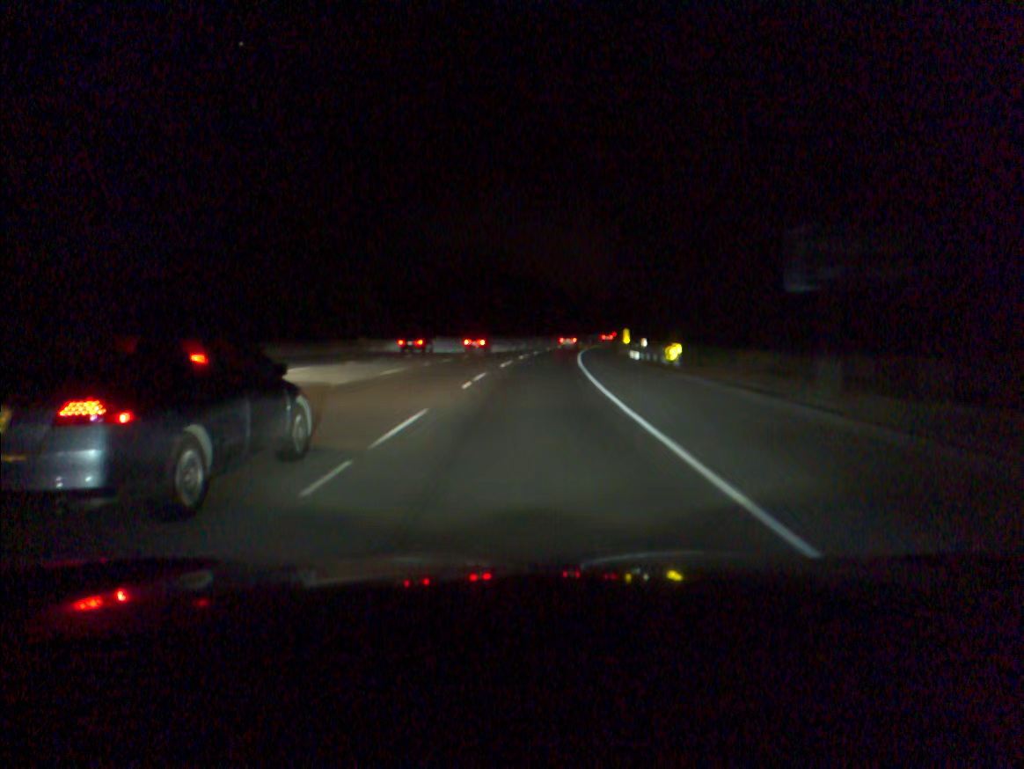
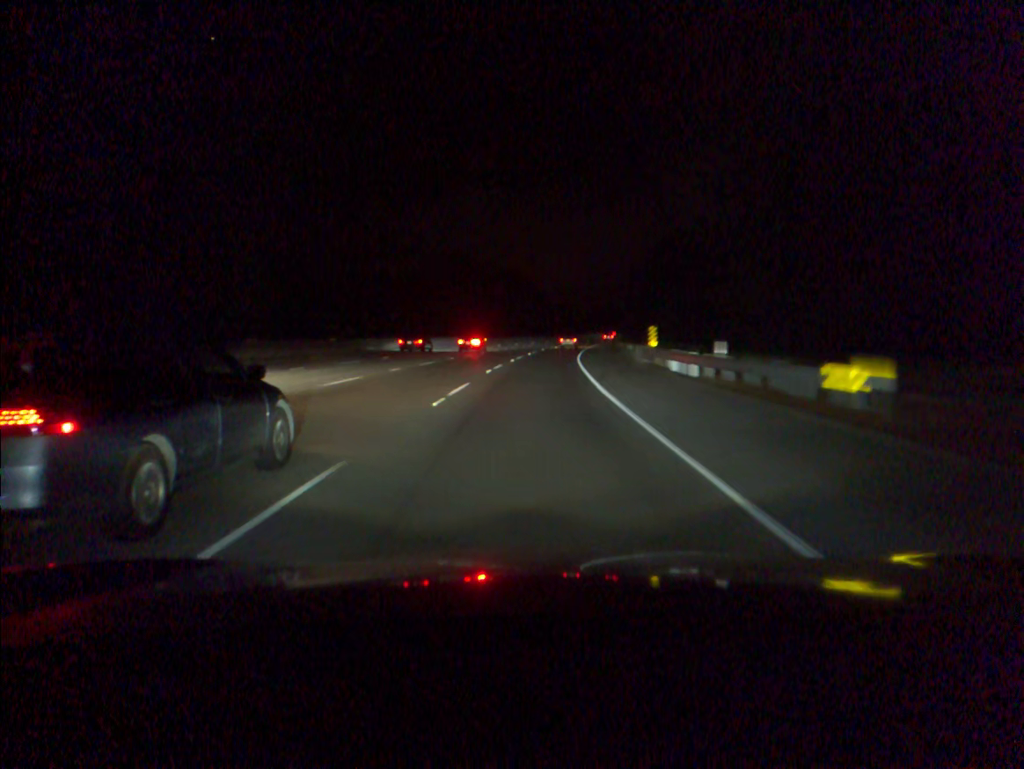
(+0.3, +20.5) m; +2°
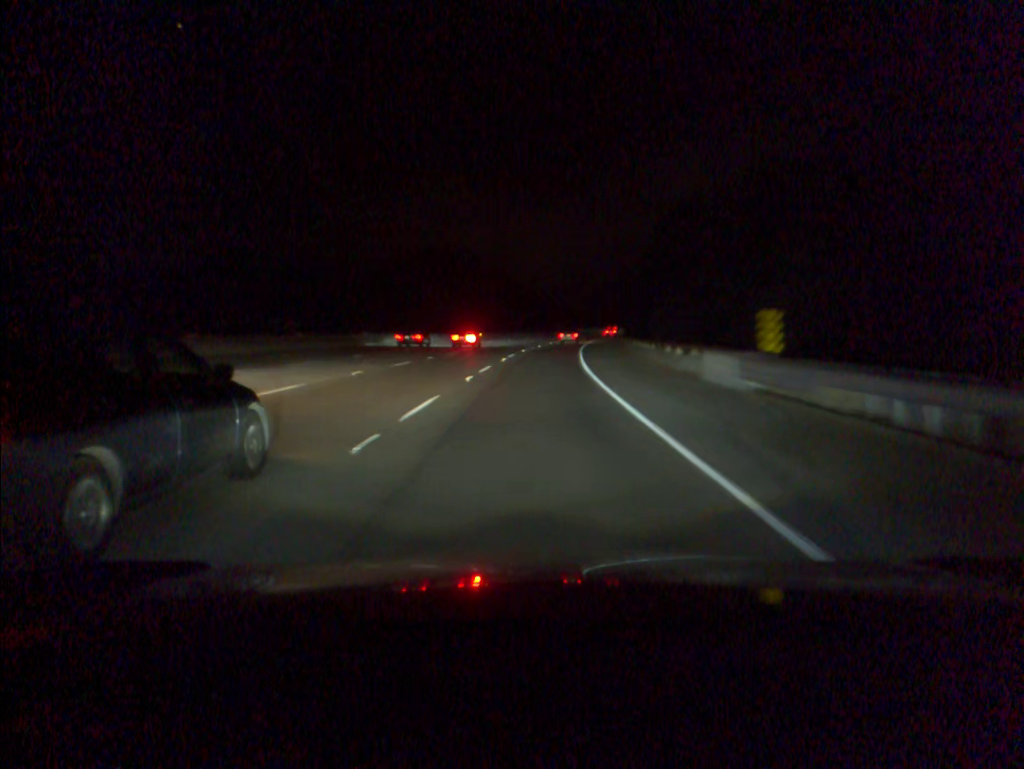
(+0.3, +20.5) m; +2°
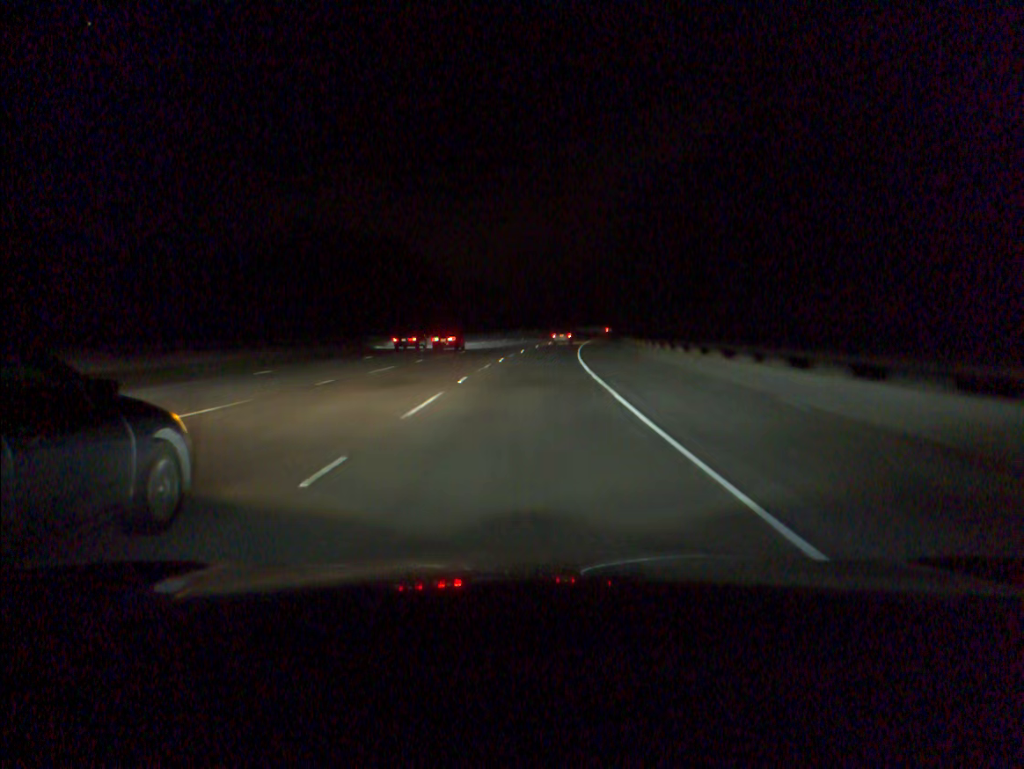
(+2.8, +60.6) m; +5°
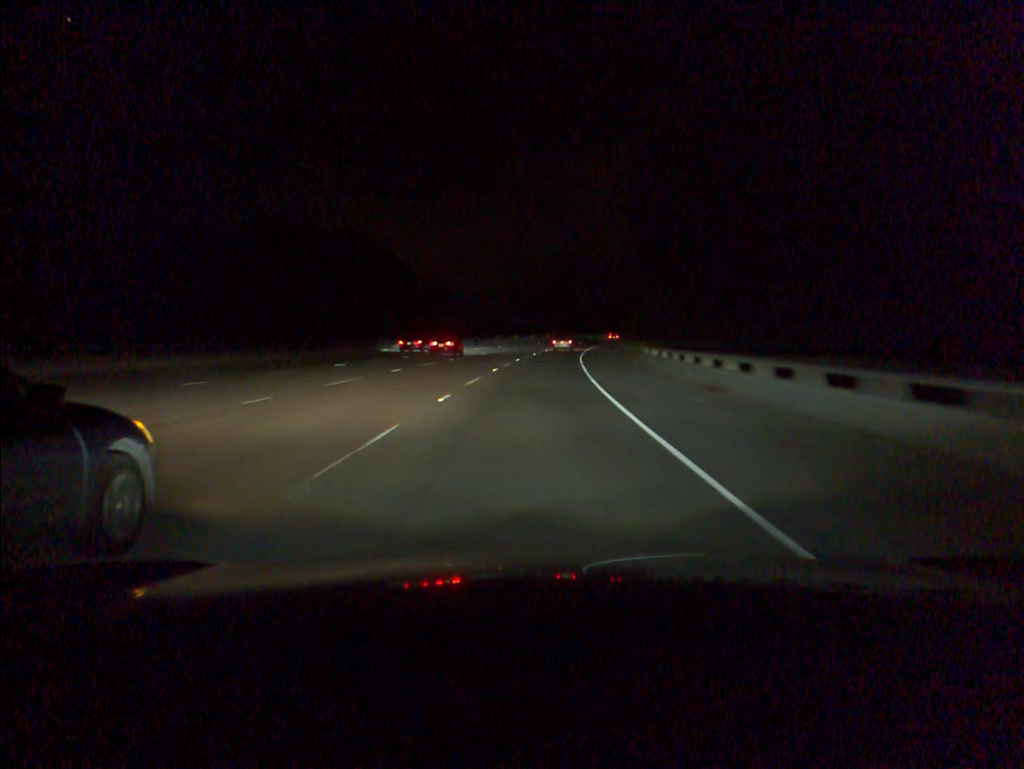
(+0.3, +19.9) m; +2°
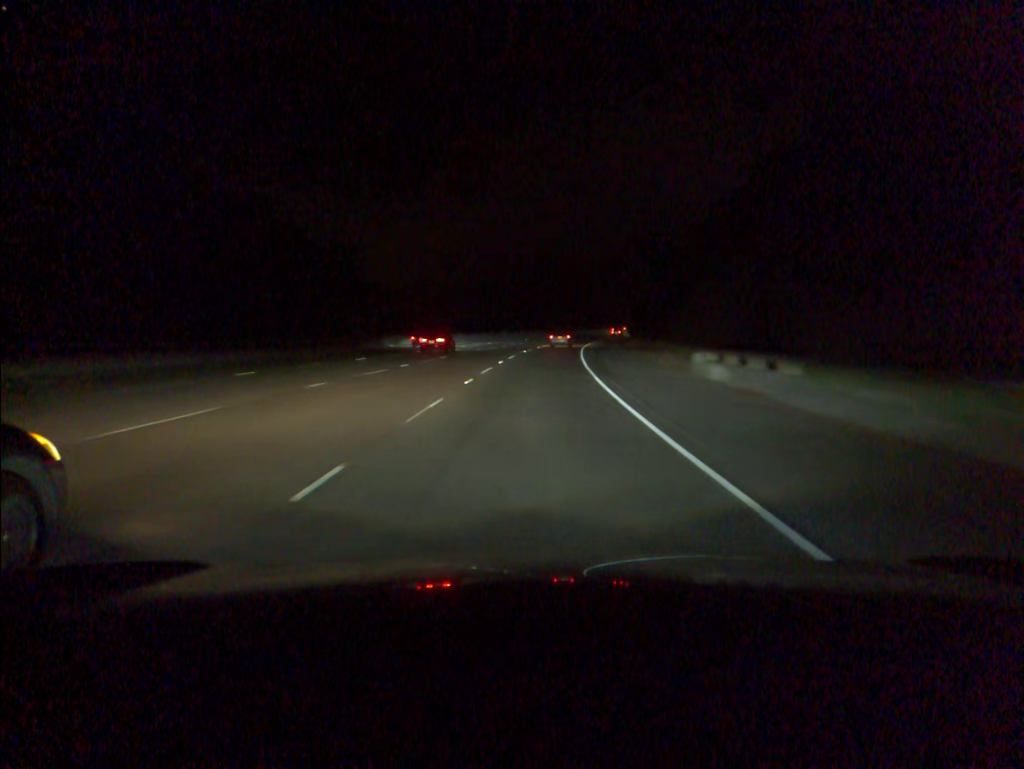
(+1.2, +39.4) m; +3°
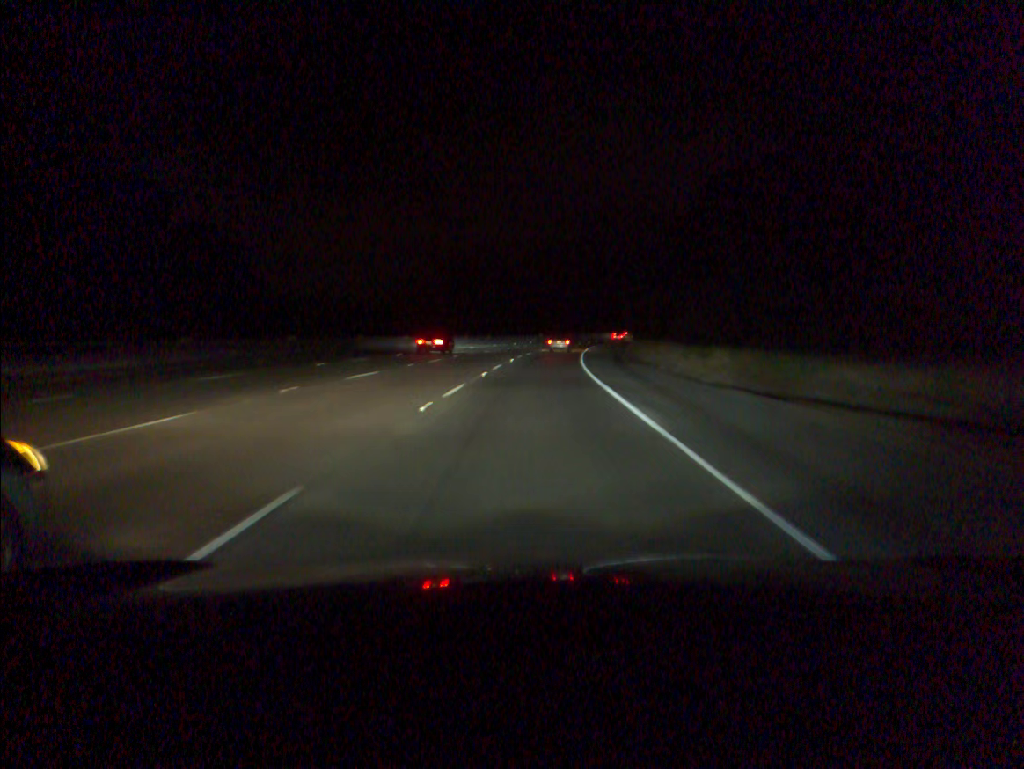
(+1.1, +38.8) m; +3°
